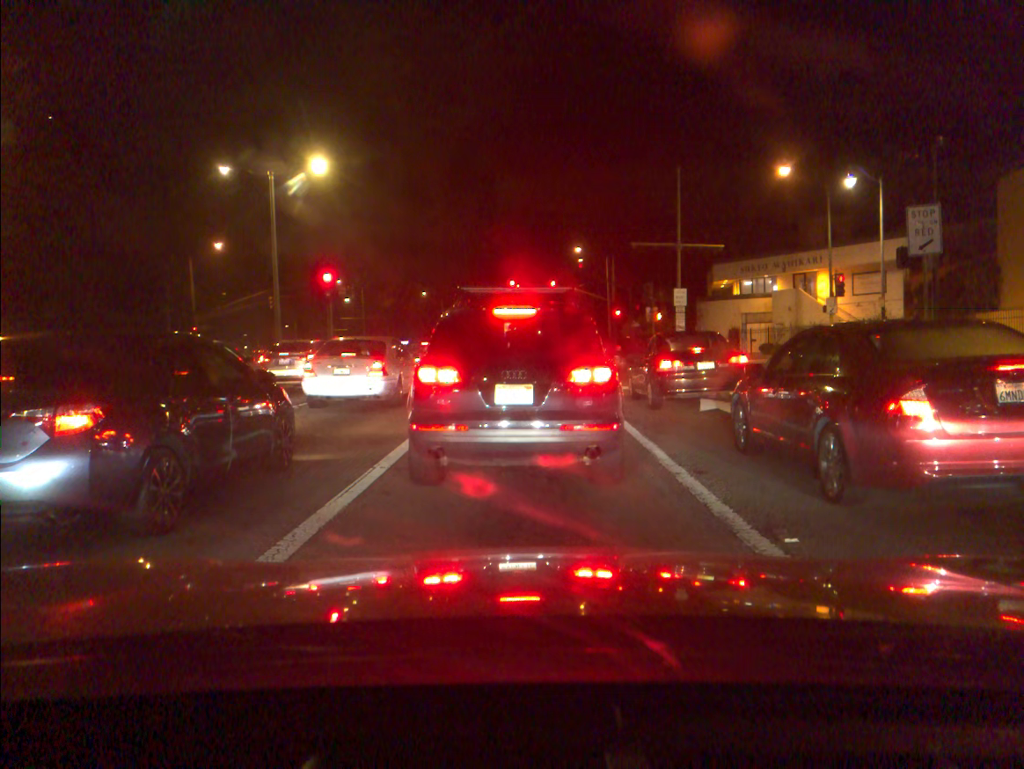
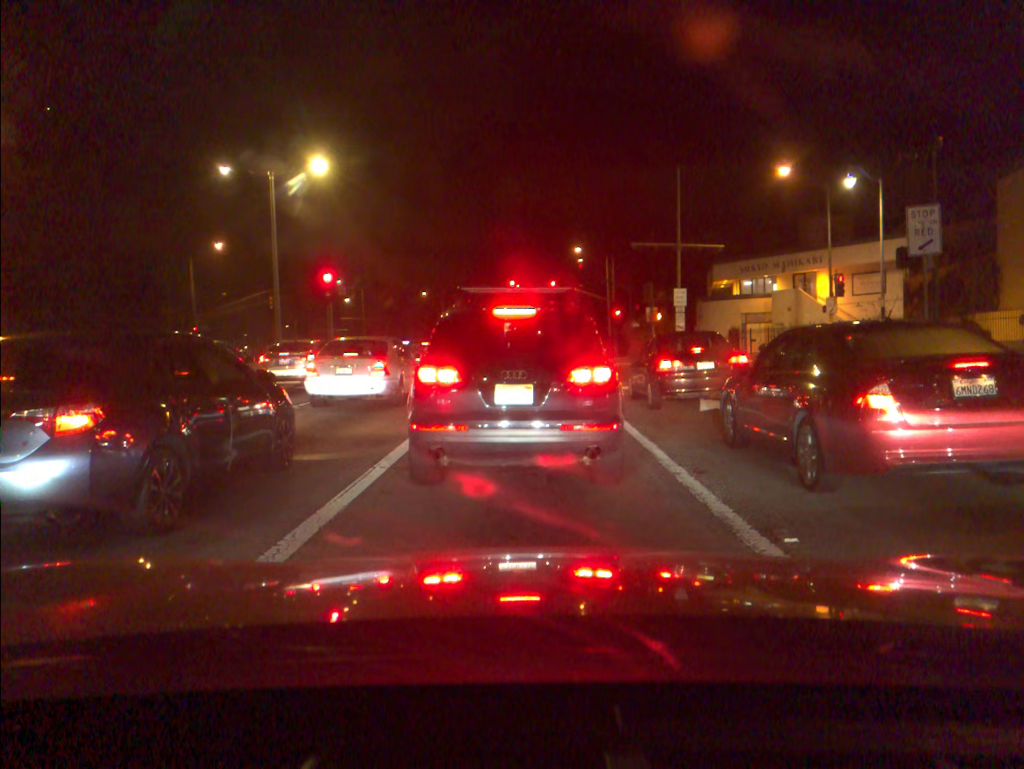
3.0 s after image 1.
(0.0, 0.0) m; 0°
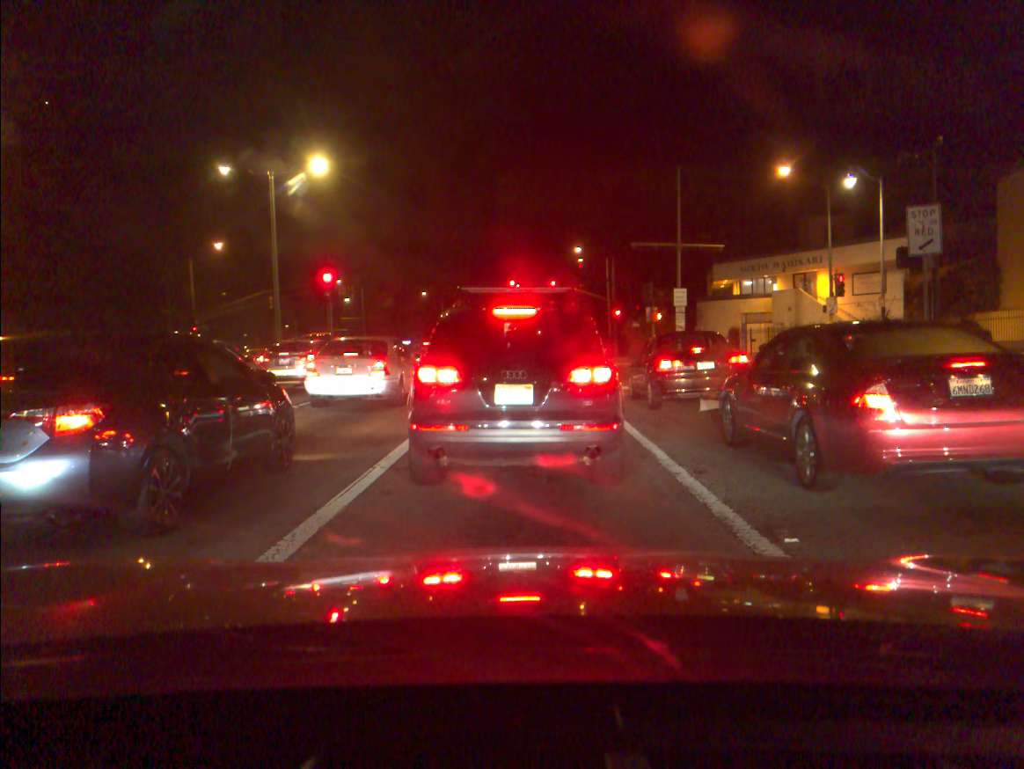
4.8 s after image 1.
(0.0, 0.0) m; 0°
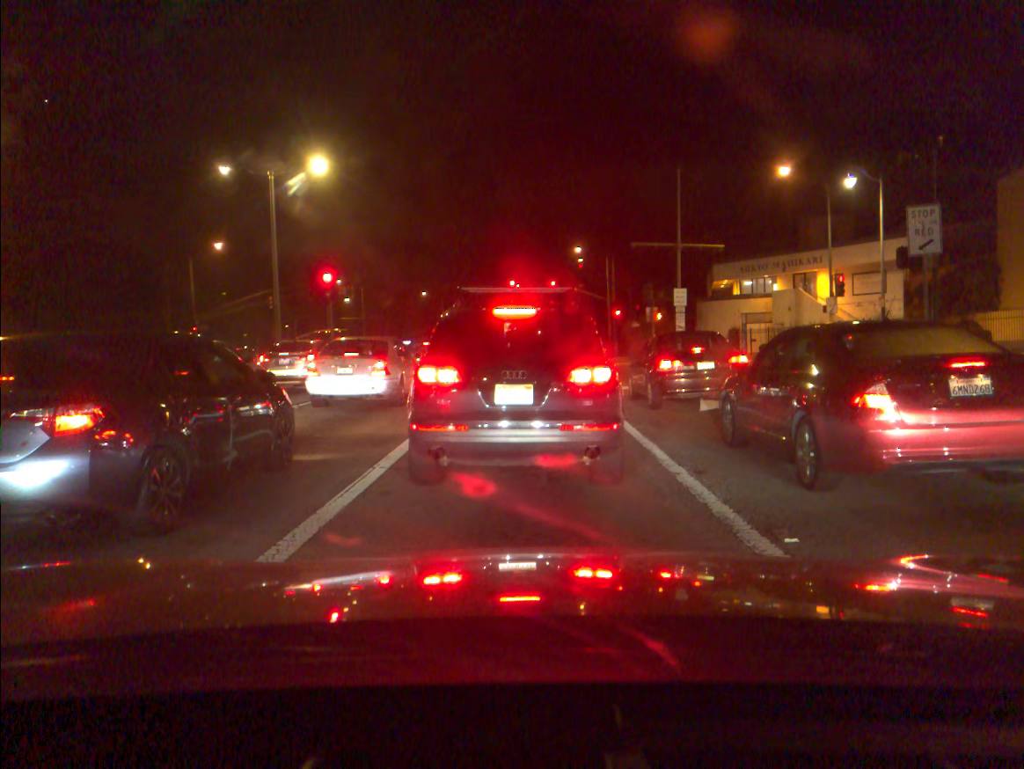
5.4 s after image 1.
(0.0, 0.0) m; 0°
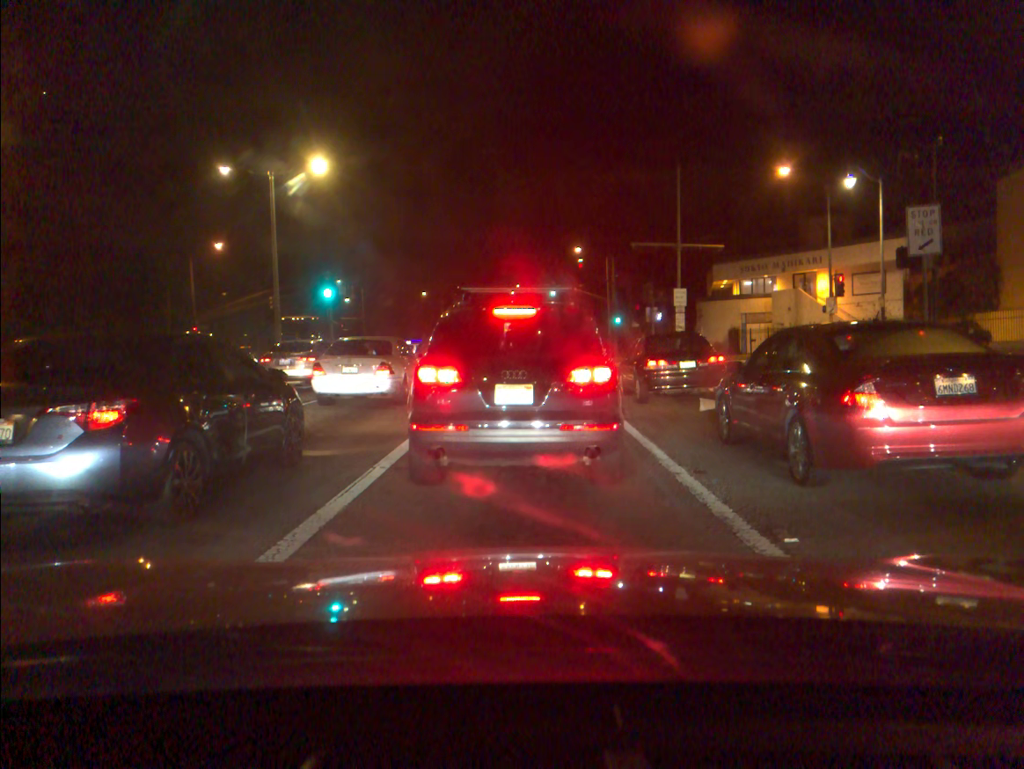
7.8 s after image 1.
(0.0, -0.1) m; 0°
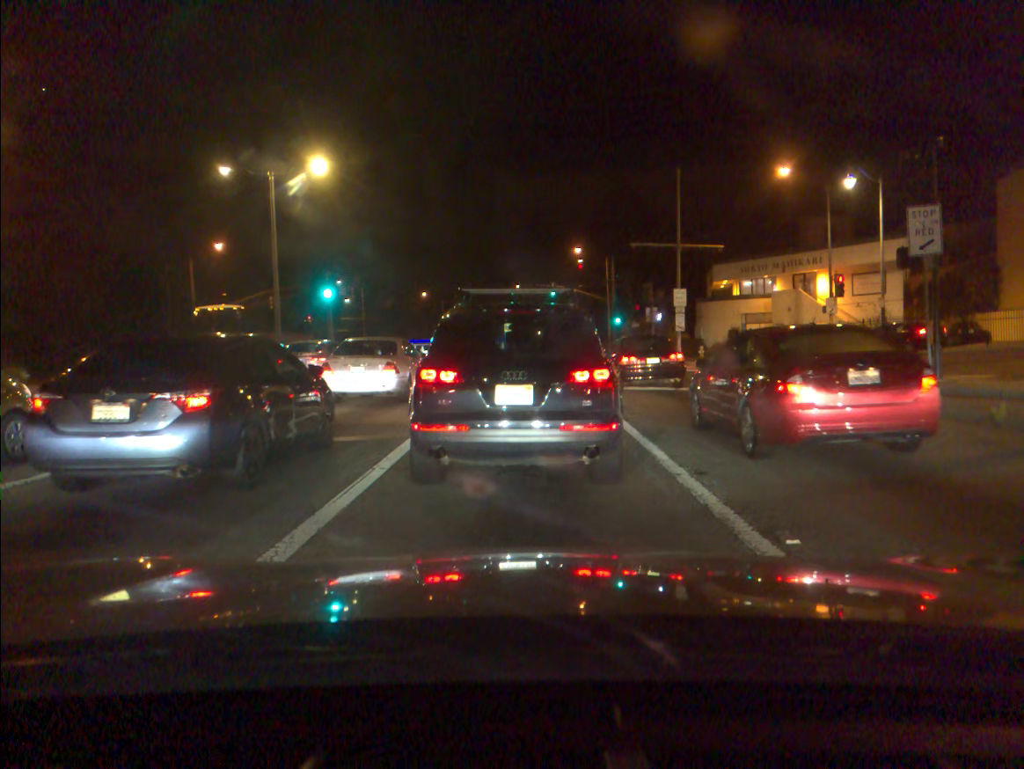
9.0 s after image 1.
(0.0, 0.0) m; 0°
